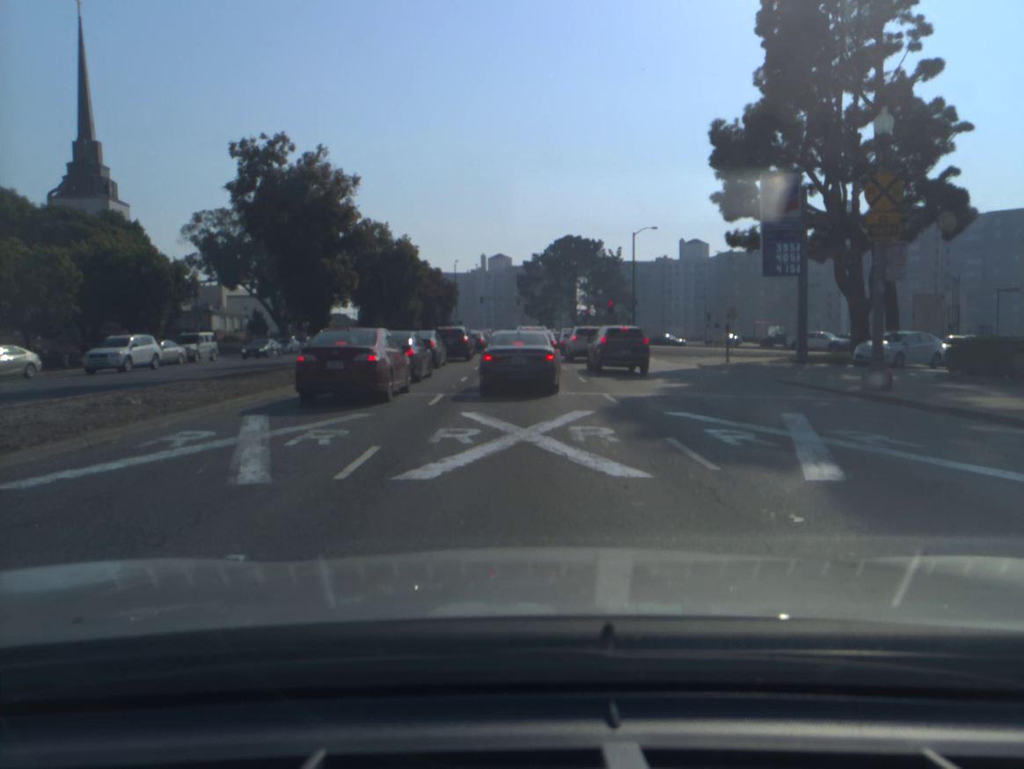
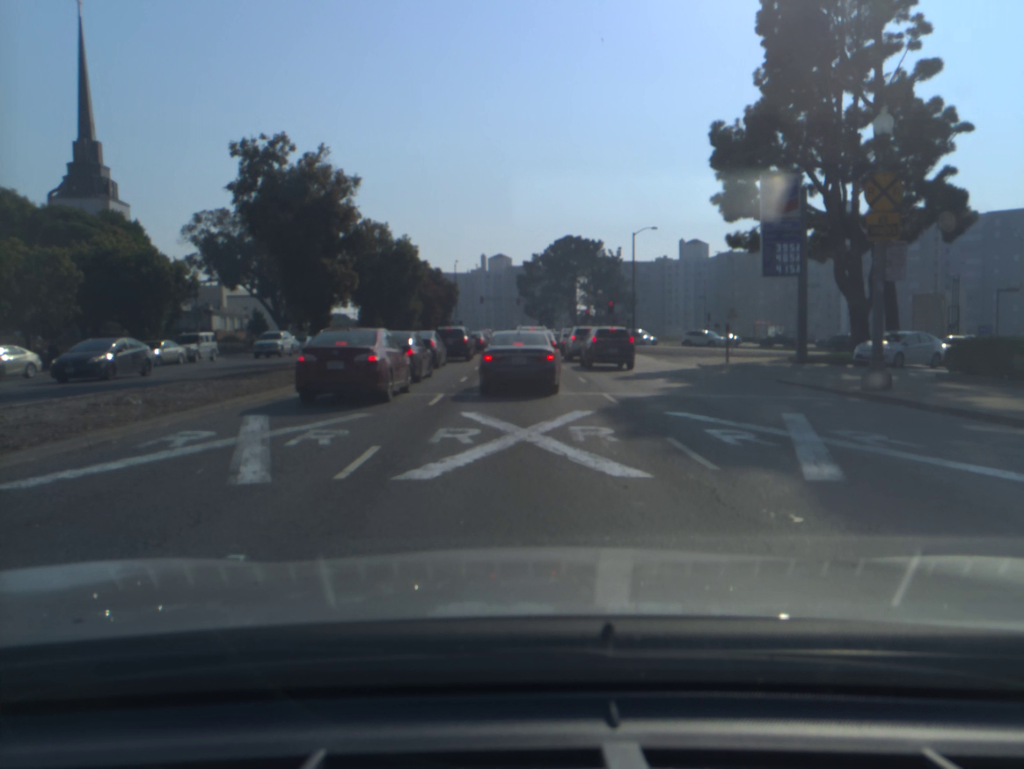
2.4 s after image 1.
(0.0, 0.0) m; 0°
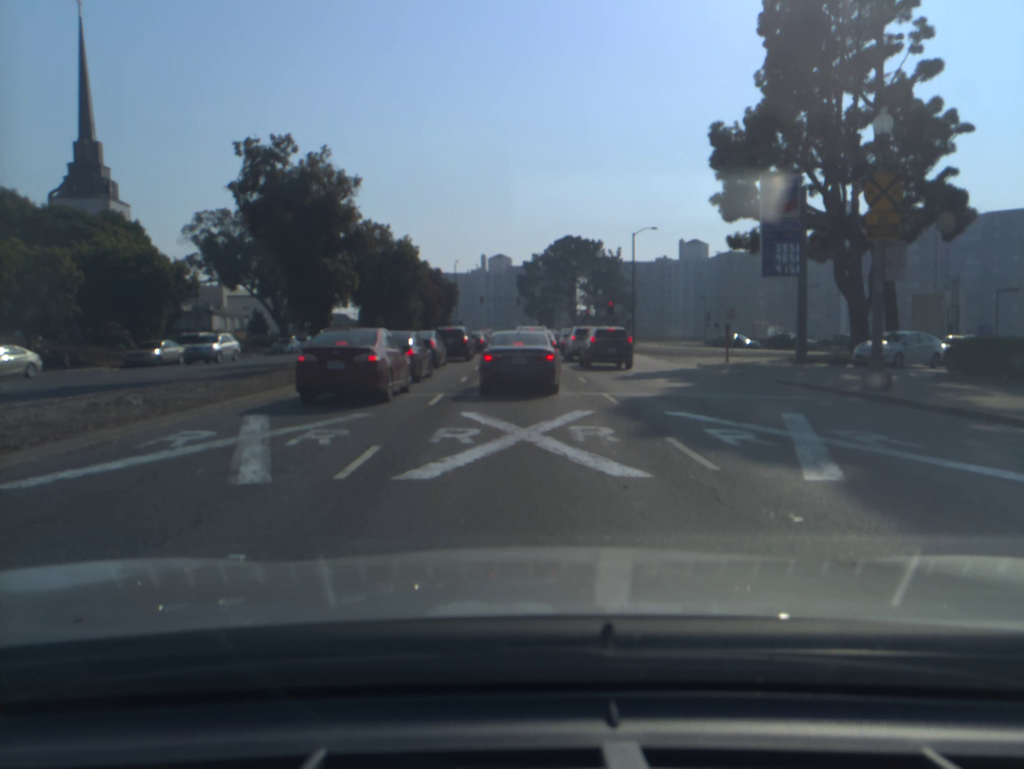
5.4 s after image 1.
(0.0, 0.0) m; 0°
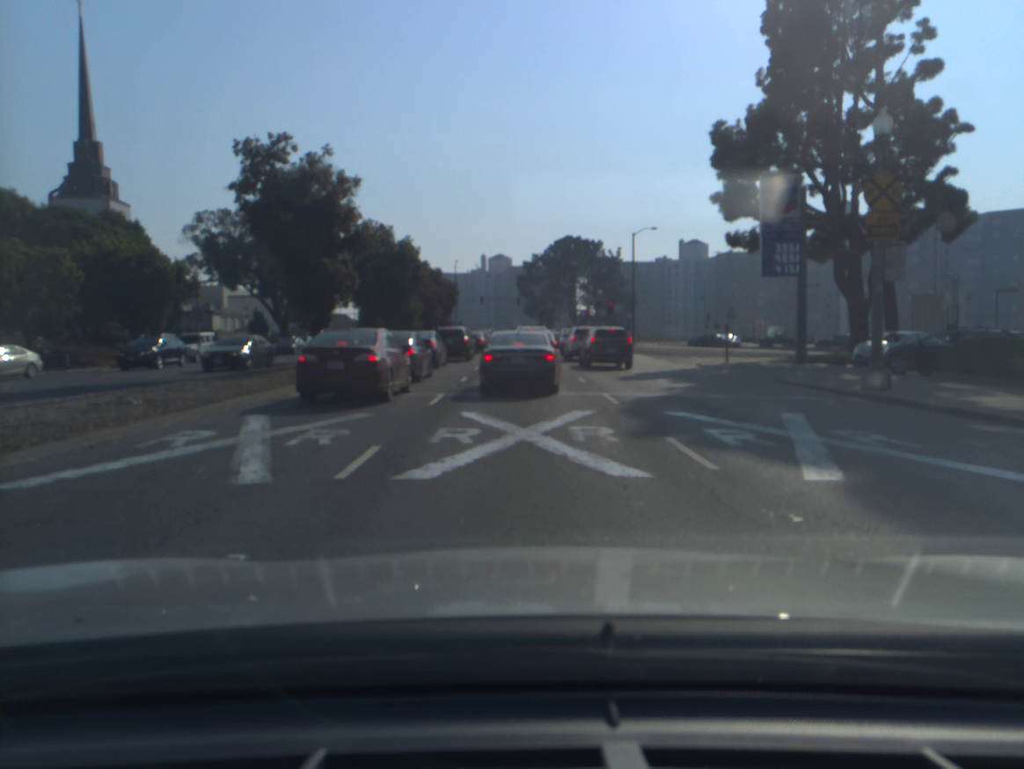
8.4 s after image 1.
(0.0, 0.0) m; 0°
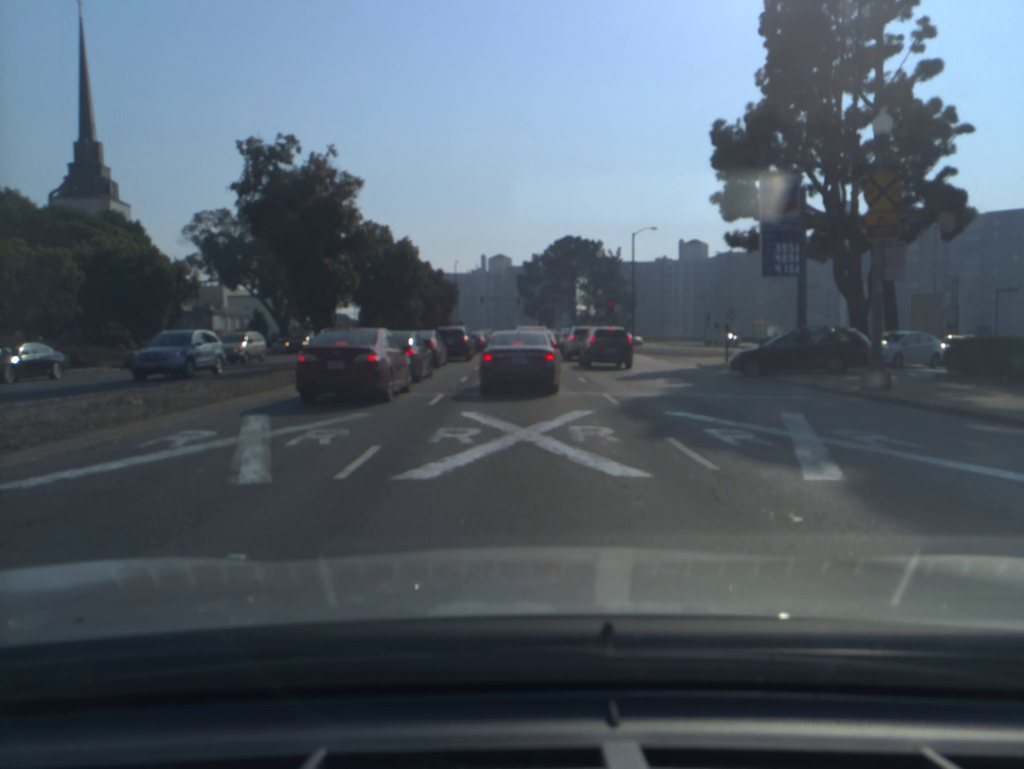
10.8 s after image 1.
(0.0, 0.0) m; 0°
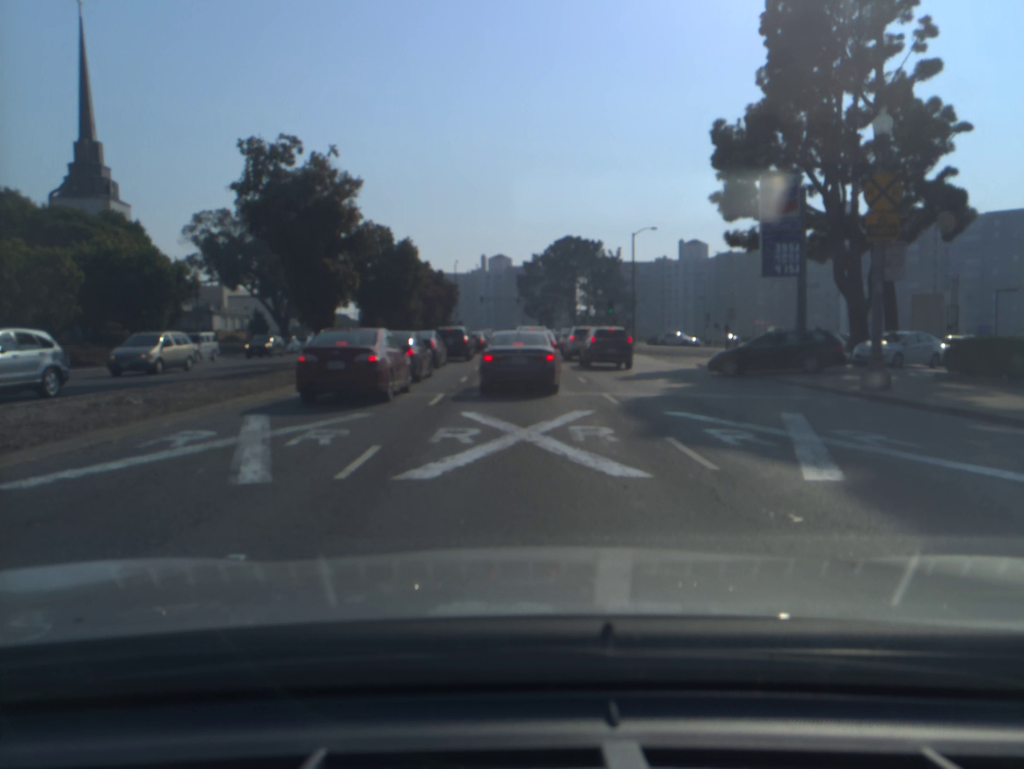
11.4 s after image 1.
(0.0, 0.0) m; 0°
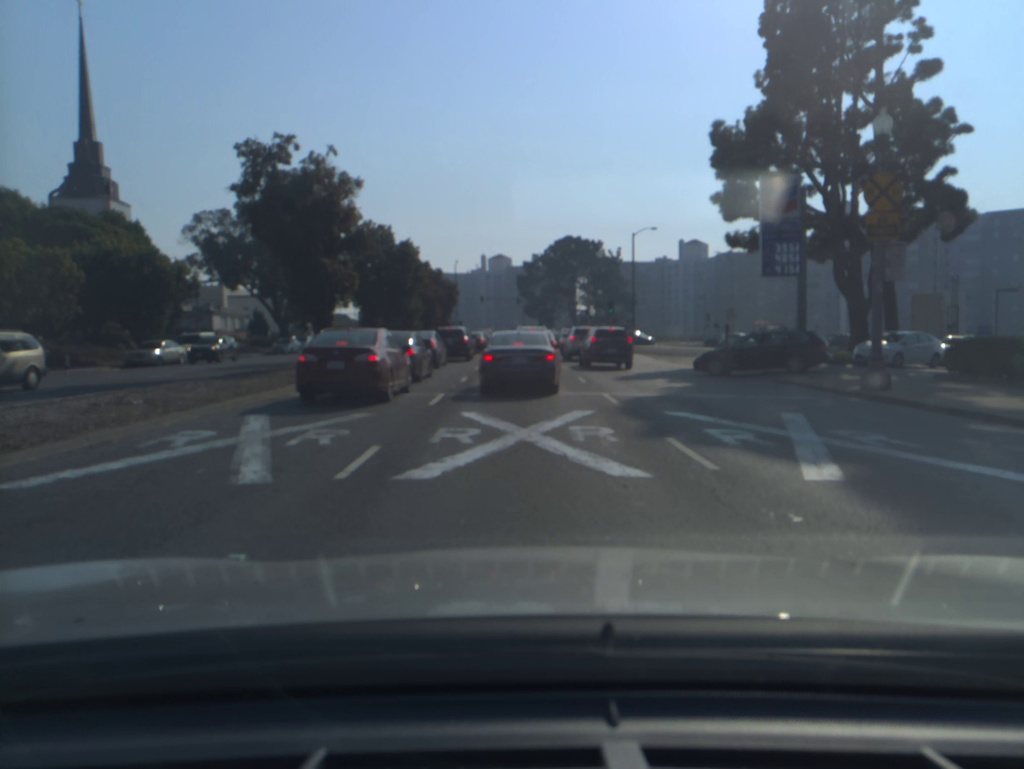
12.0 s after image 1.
(0.0, 0.0) m; 0°
